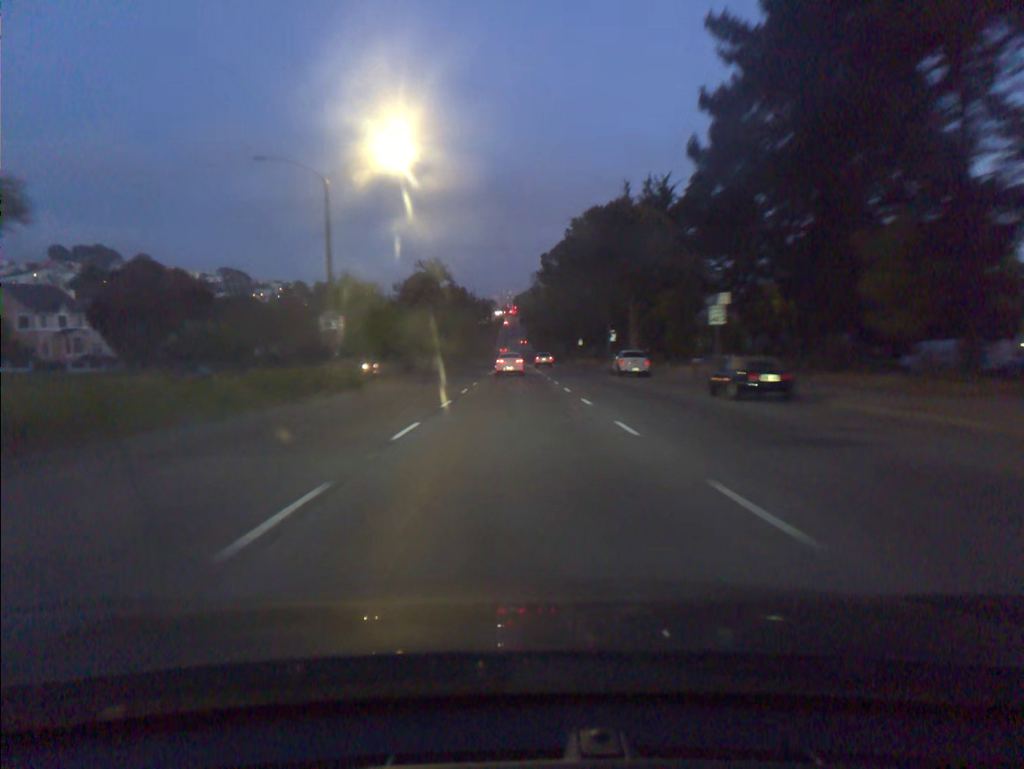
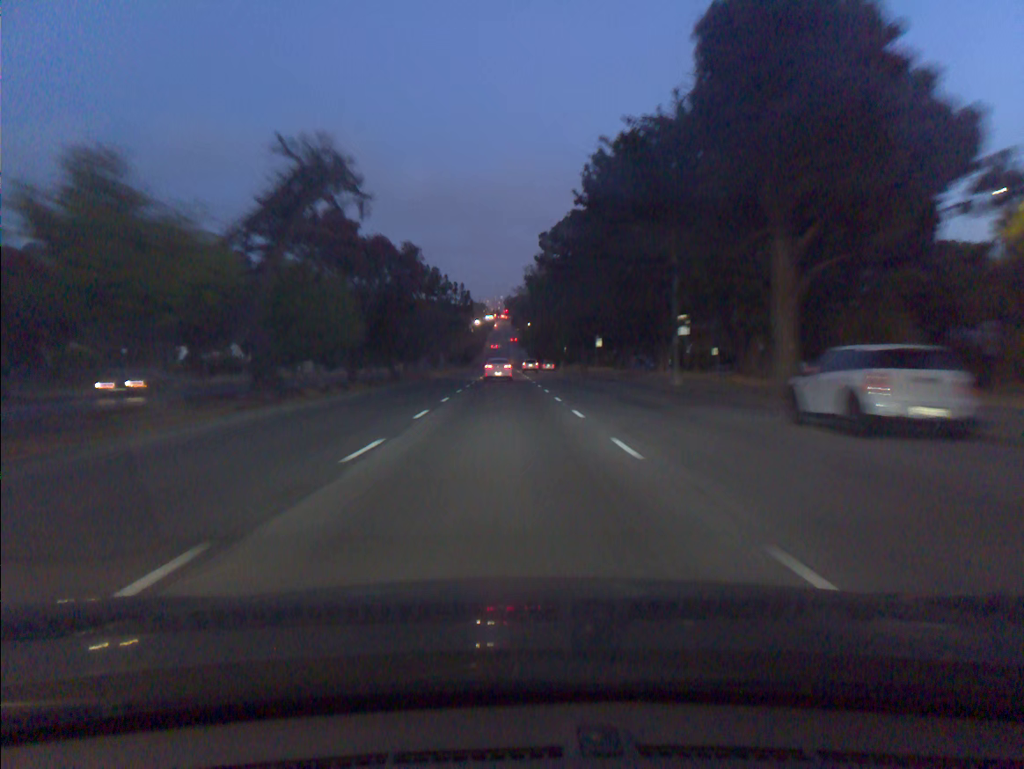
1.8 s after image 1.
(+0.1, +31.8) m; +1°
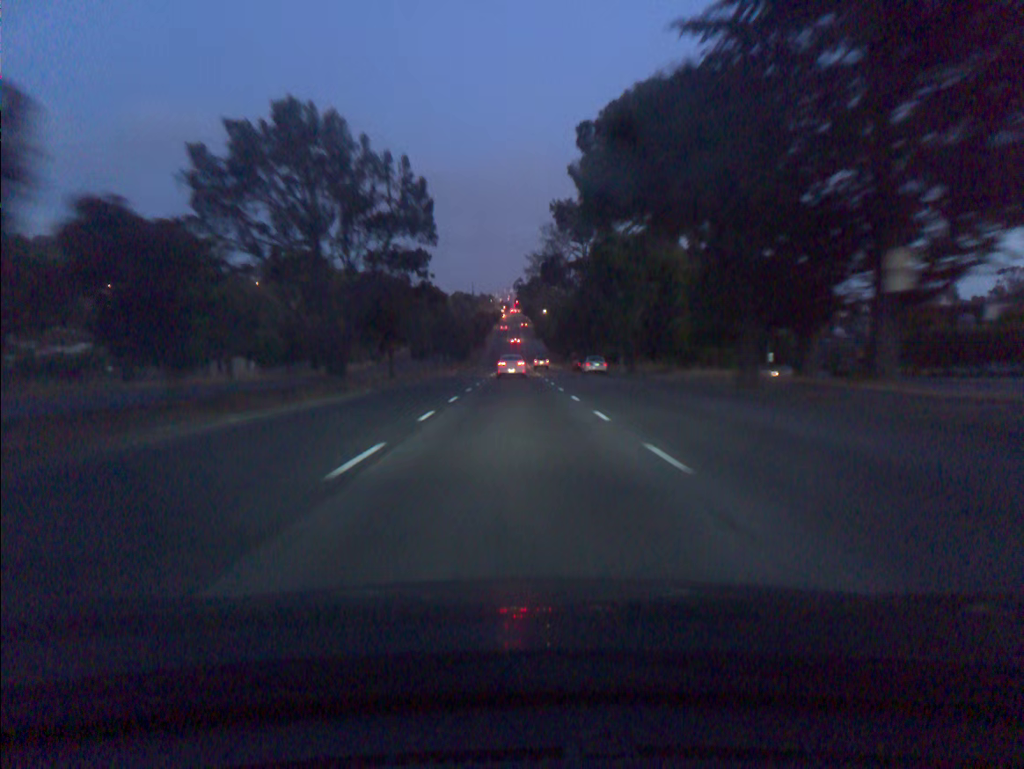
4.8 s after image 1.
(-0.8, +52.8) m; -1°
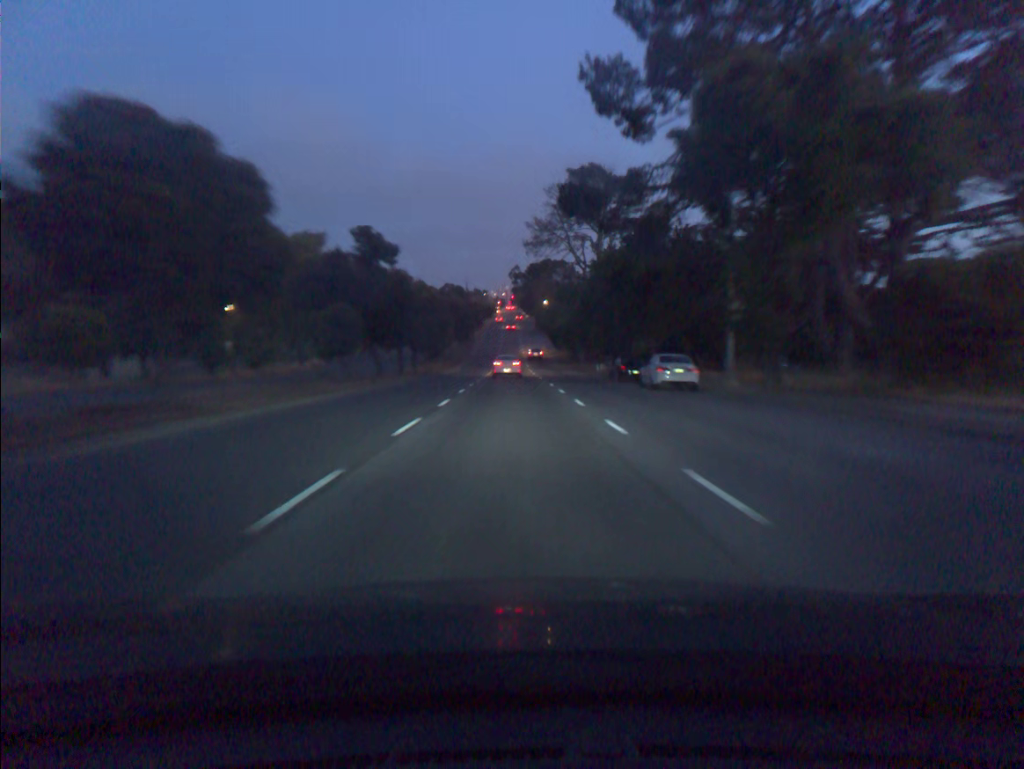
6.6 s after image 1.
(-0.1, +31.6) m; +1°
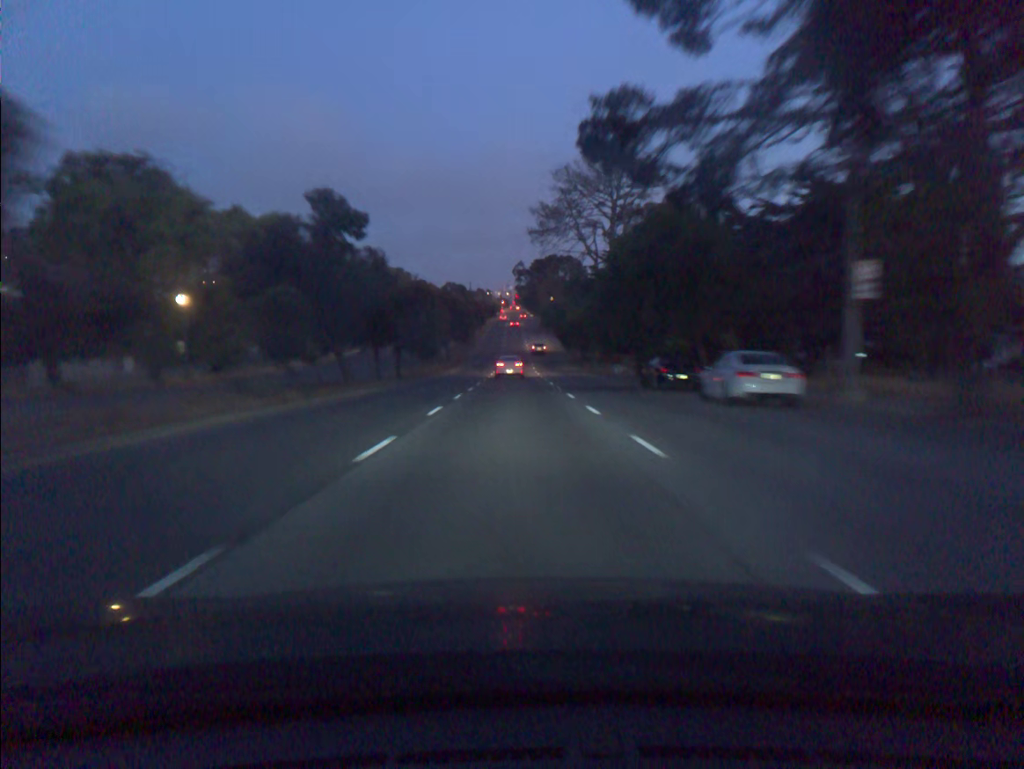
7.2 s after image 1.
(0.0, +10.5) m; 0°
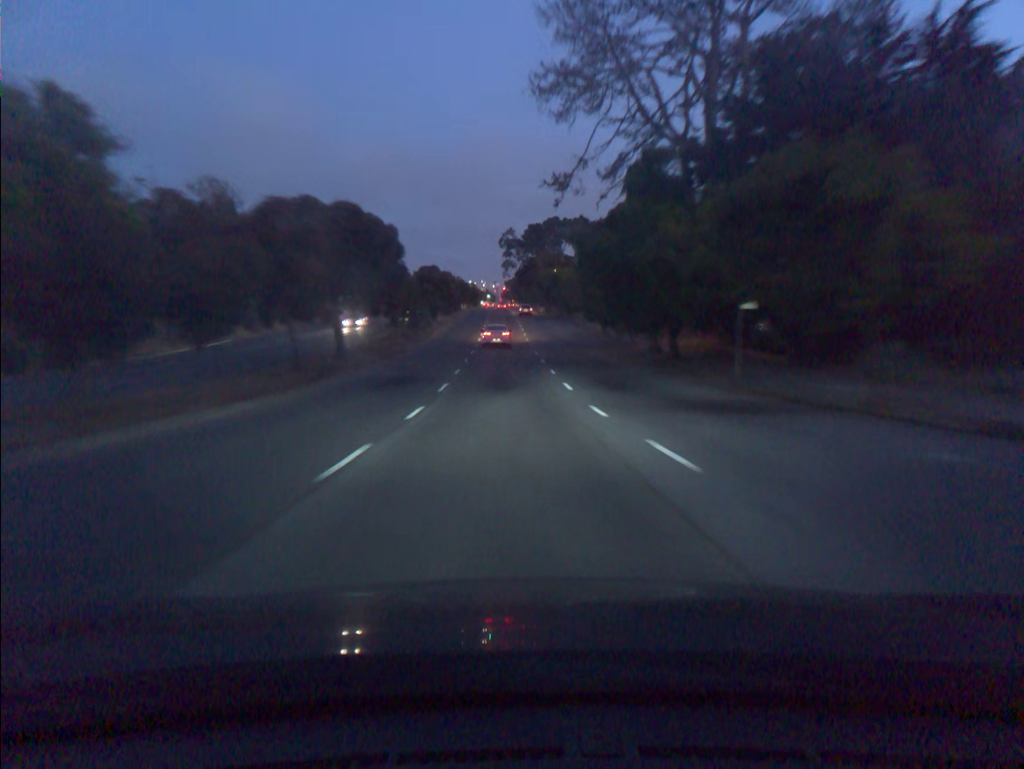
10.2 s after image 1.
(-0.3, +52.8) m; +1°
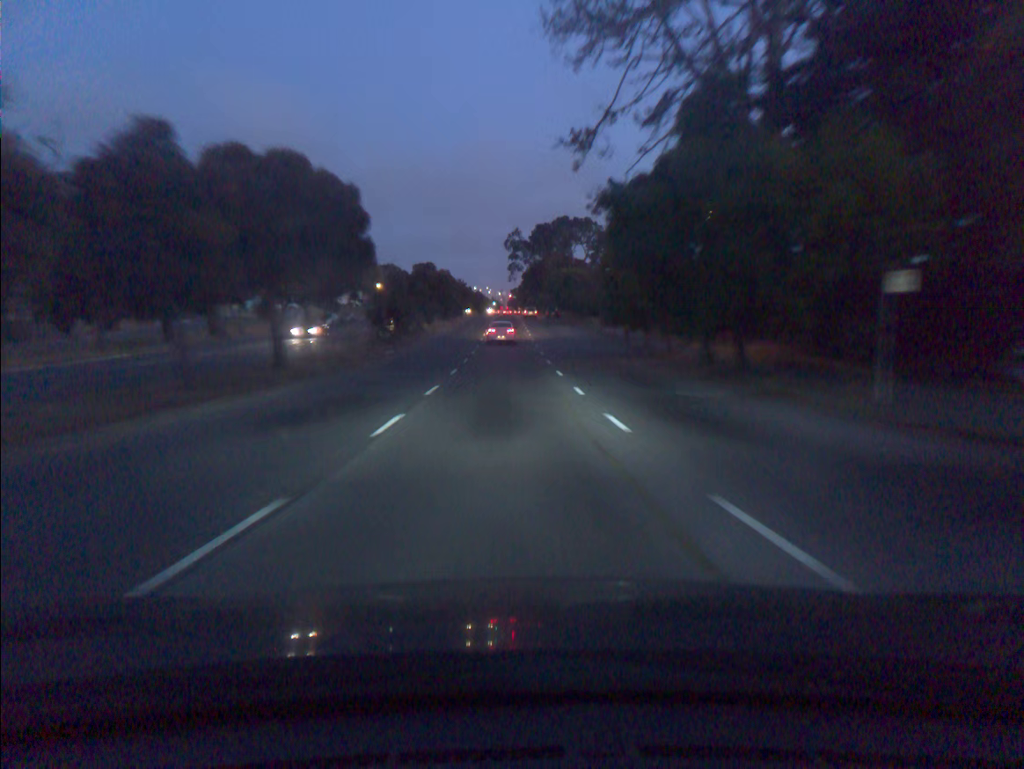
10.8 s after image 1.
(-0.1, +10.6) m; -1°
